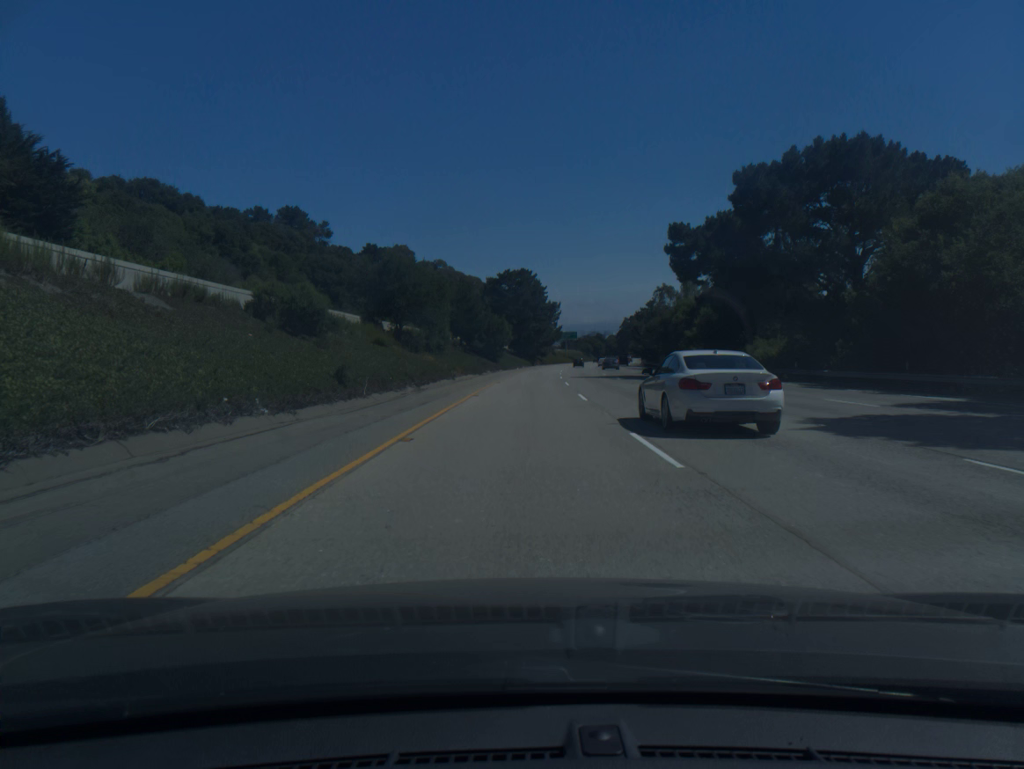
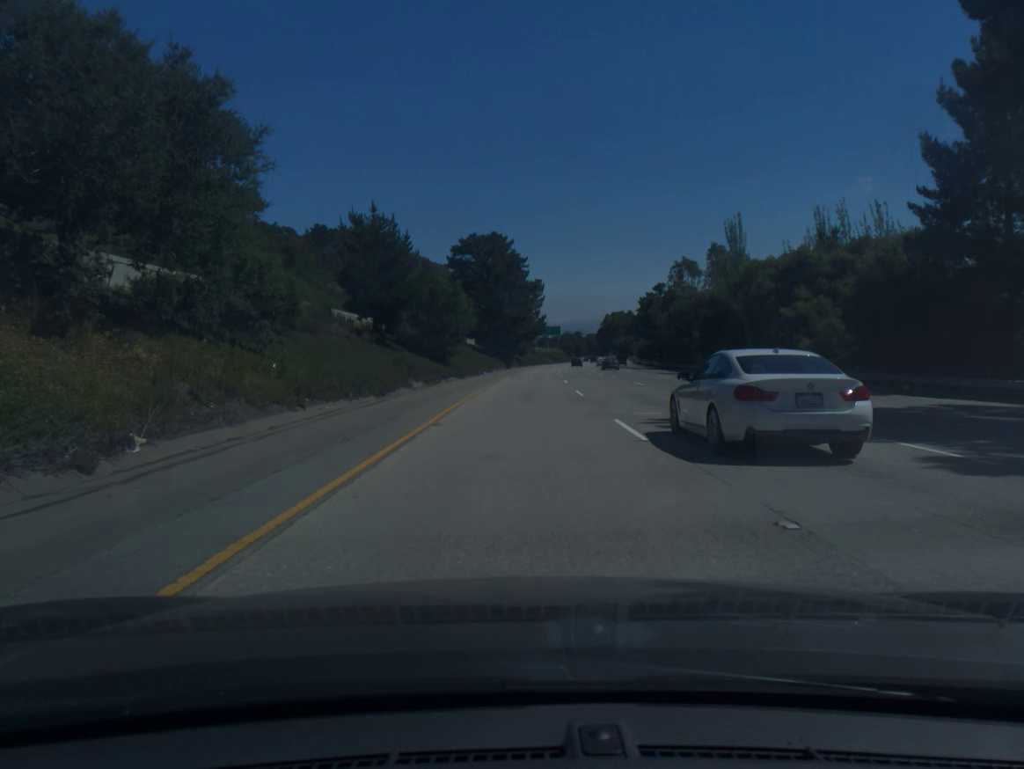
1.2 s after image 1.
(+0.6, +40.7) m; +2°
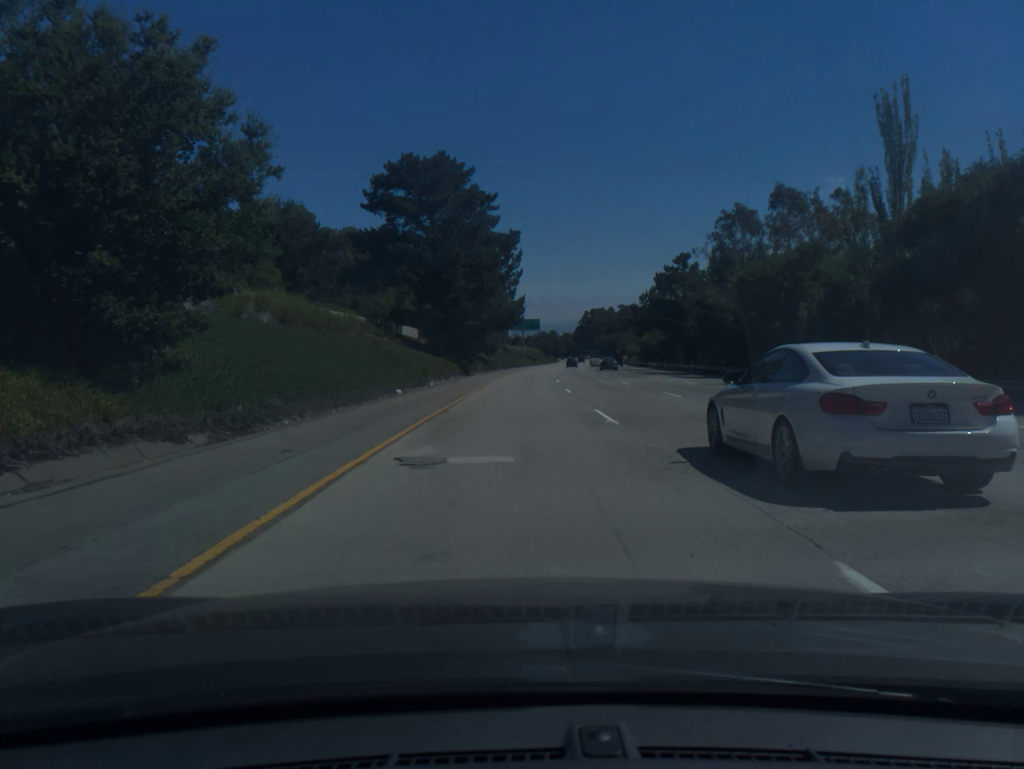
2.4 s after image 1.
(+0.7, +40.7) m; +2°
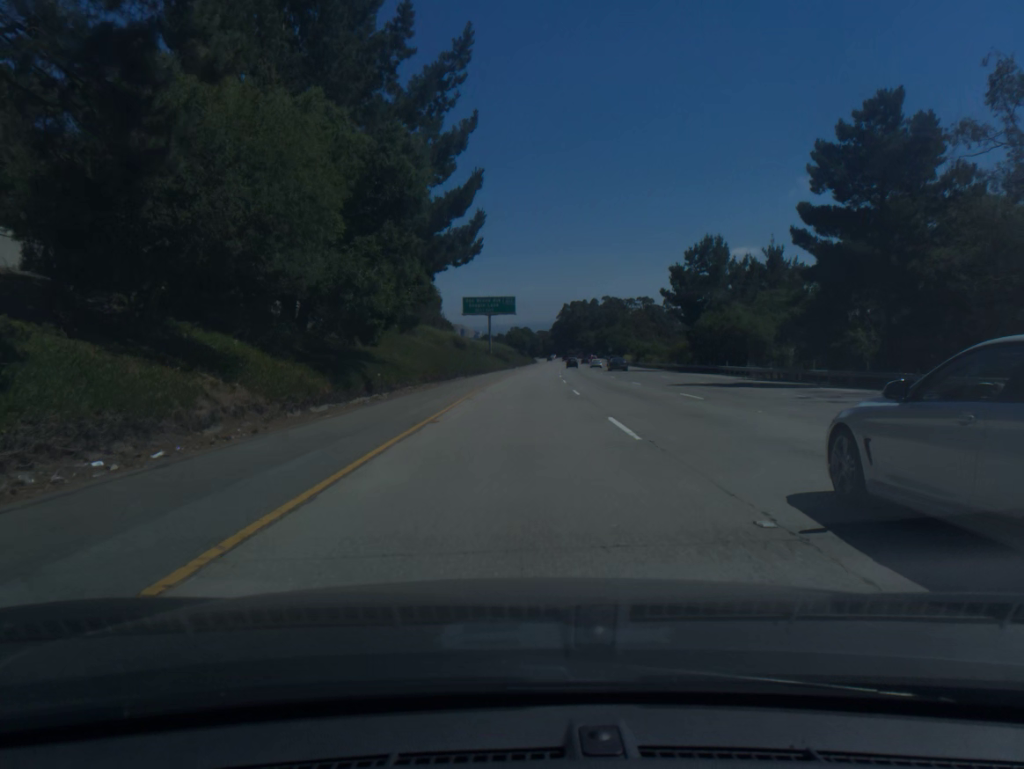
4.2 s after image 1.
(+1.1, +61.1) m; +2°
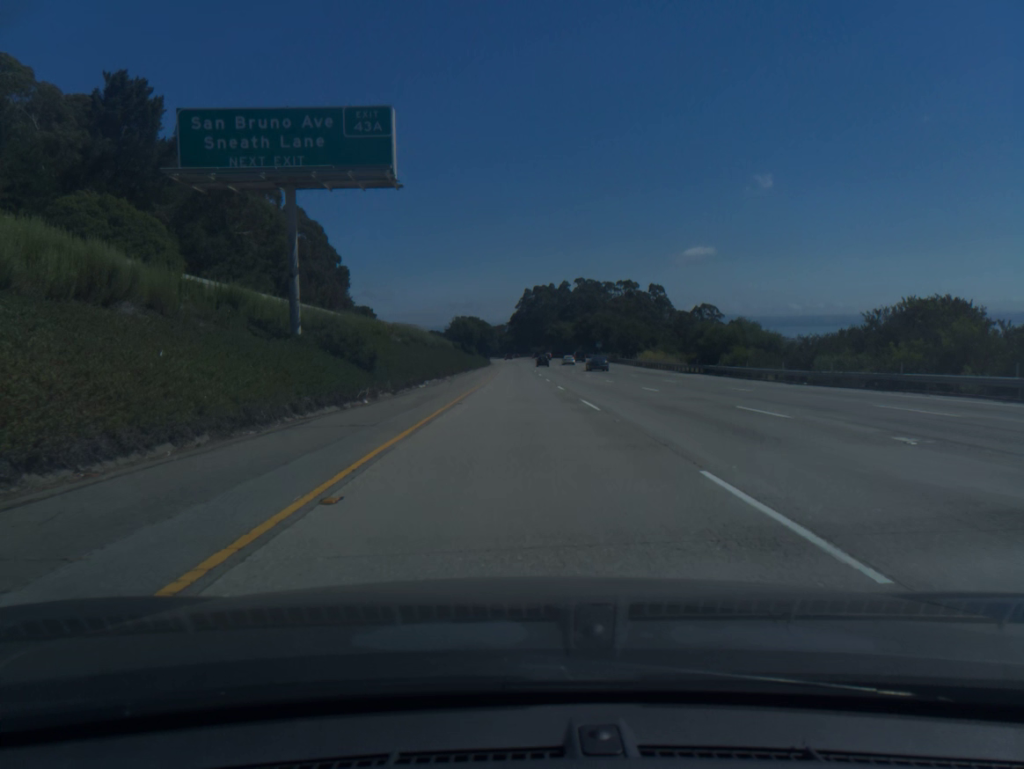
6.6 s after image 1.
(+2.5, +81.6) m; +3°
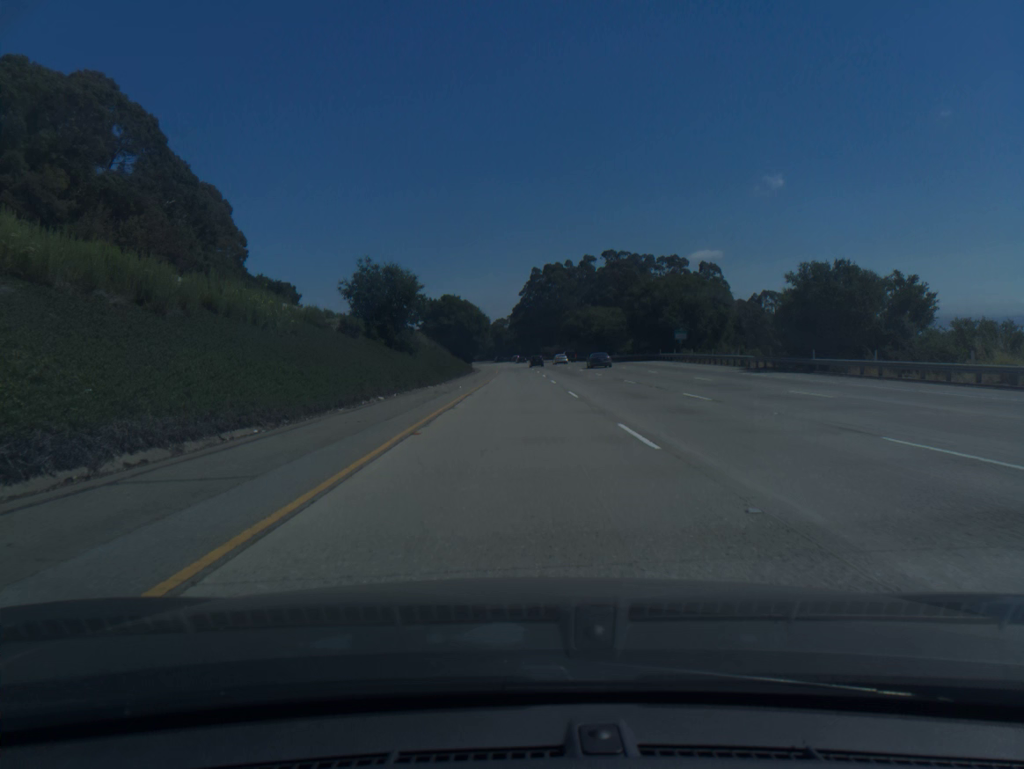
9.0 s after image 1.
(0.0, +81.4) m; 0°
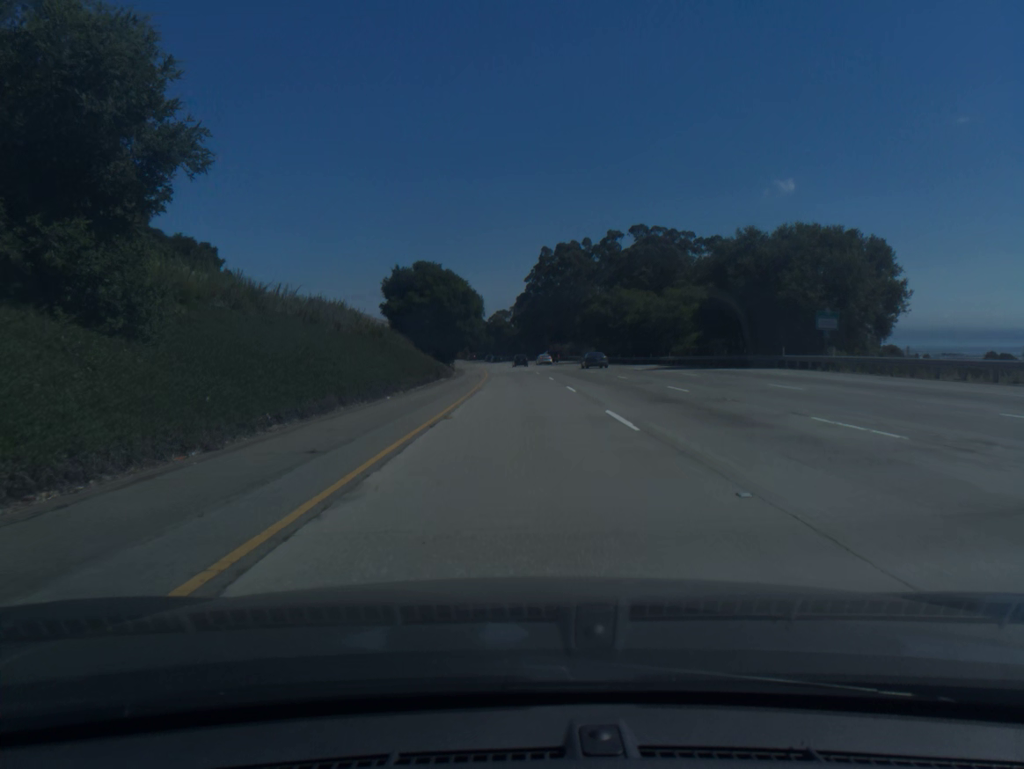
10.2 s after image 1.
(-0.1, +40.5) m; 0°
